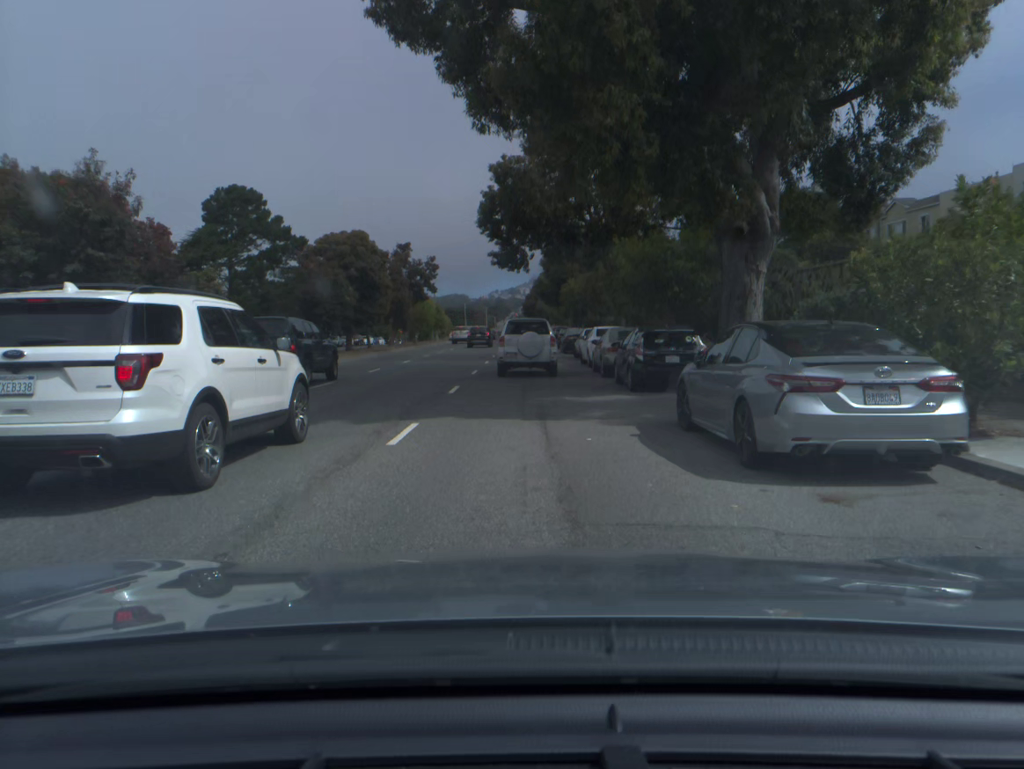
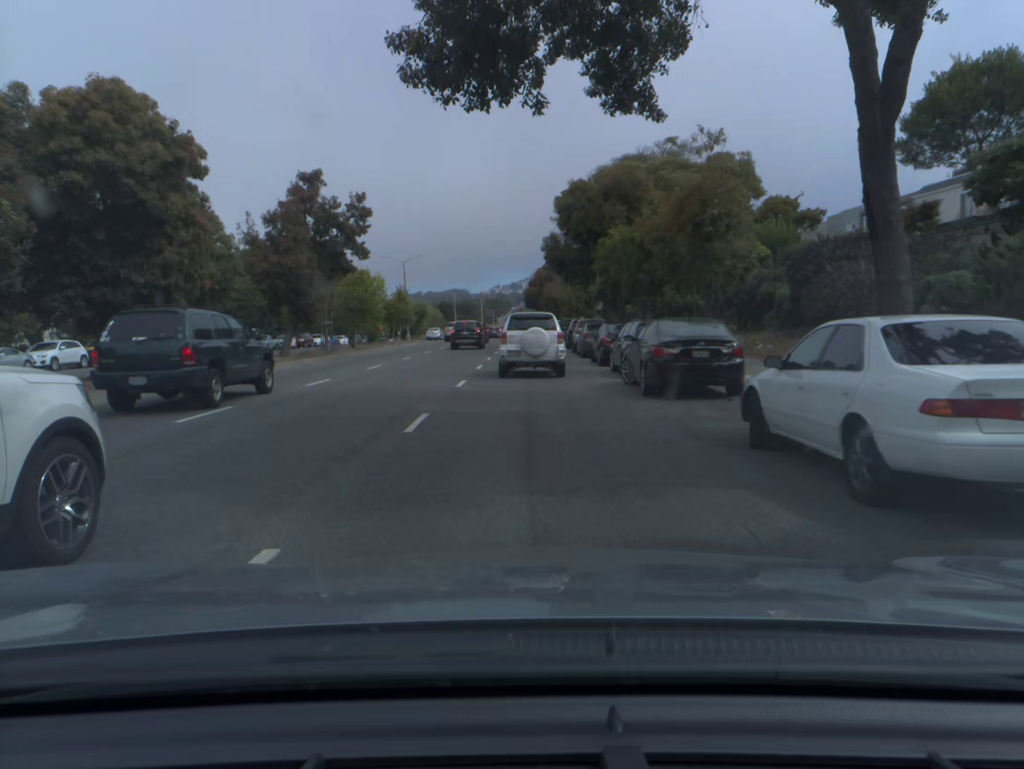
(0.0, +29.4) m; 0°
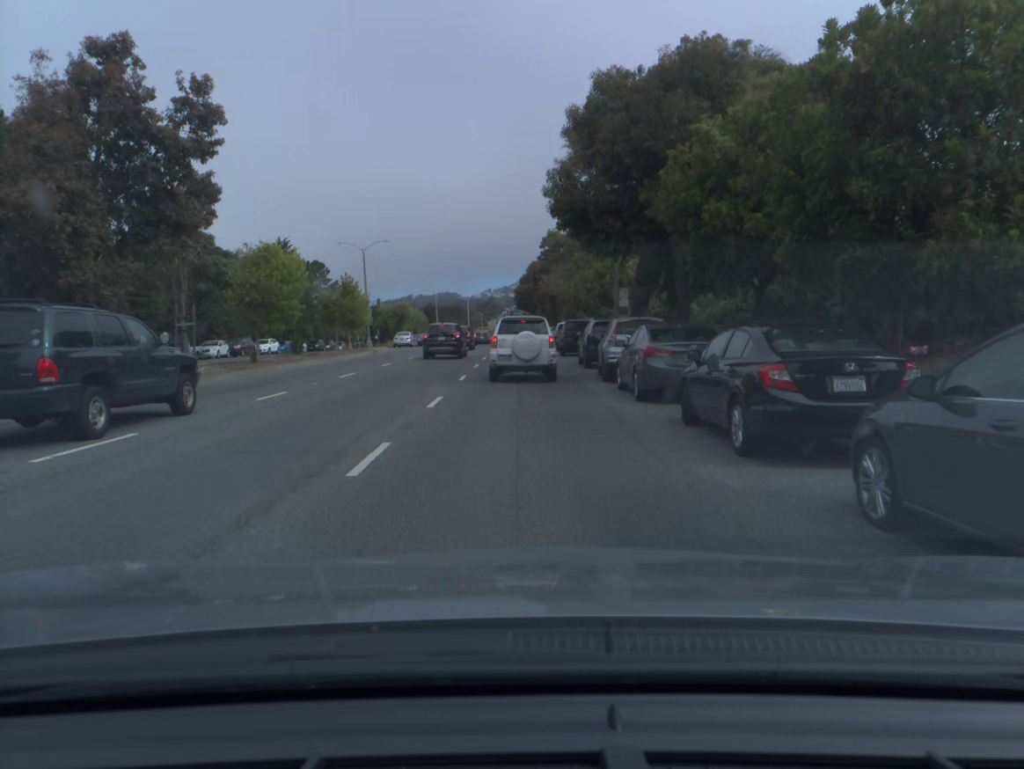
(+0.1, +17.7) m; +1°
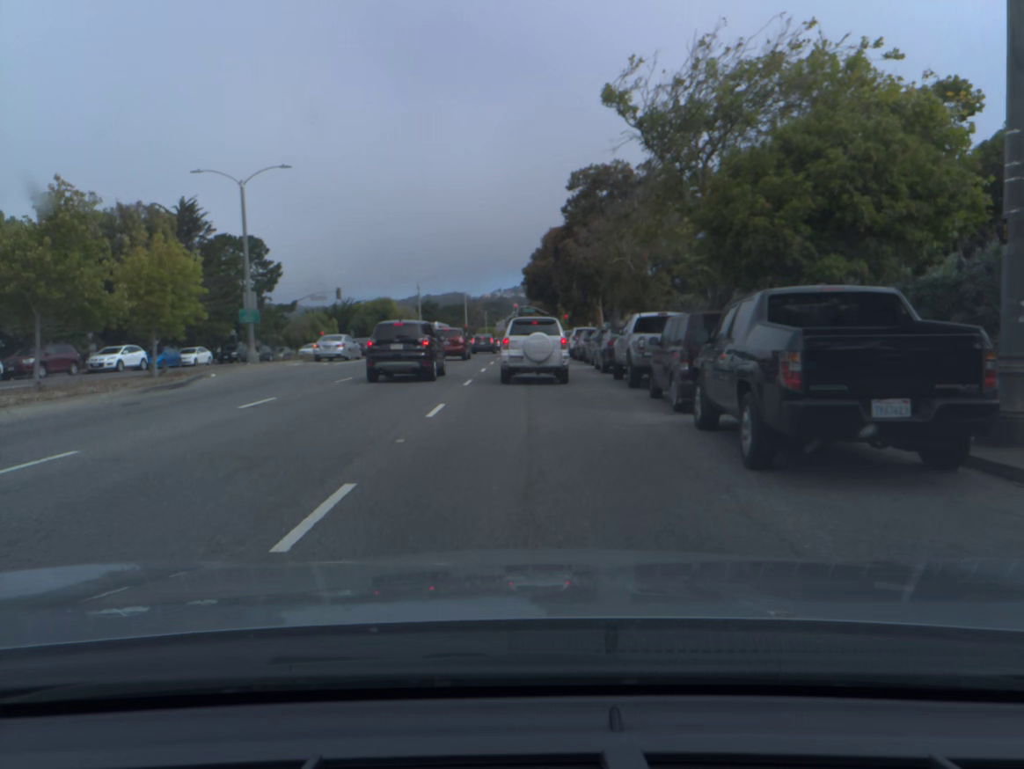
(-0.2, +30.9) m; -1°
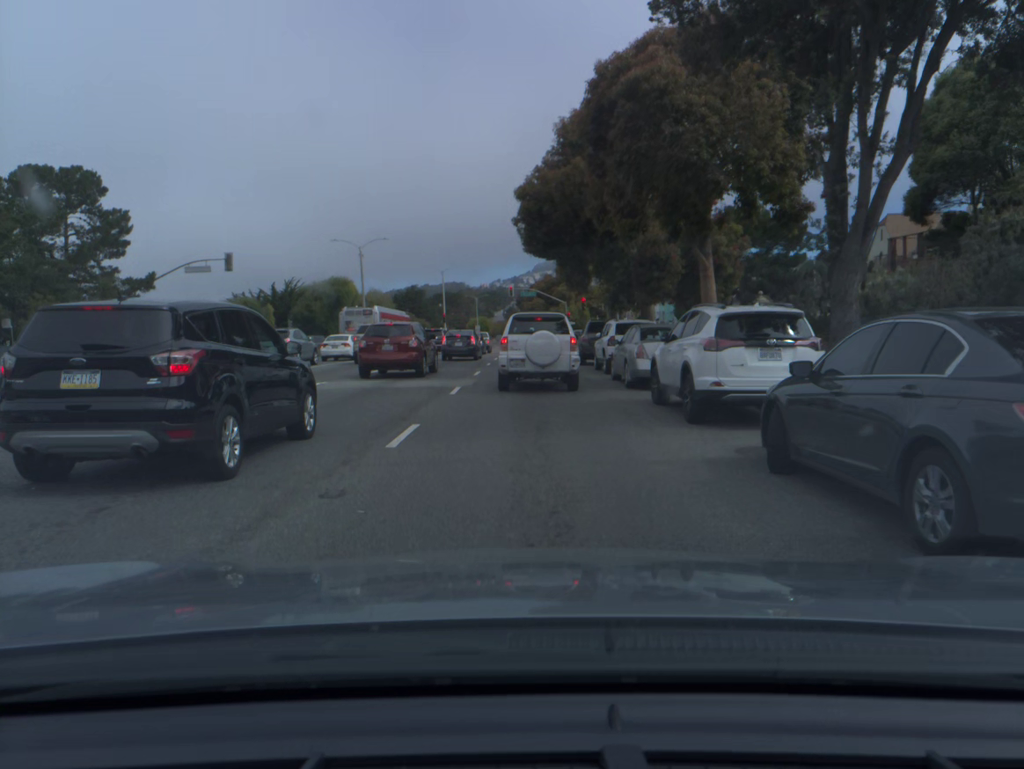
(0.0, +32.6) m; 0°
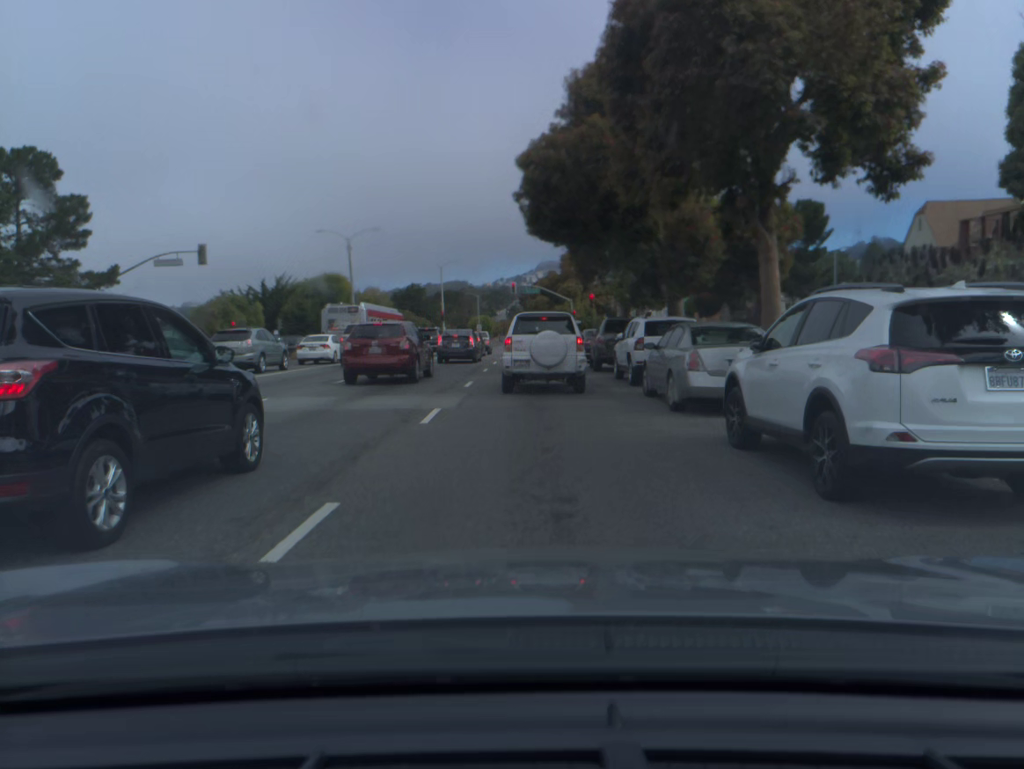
(0.0, +5.1) m; 0°
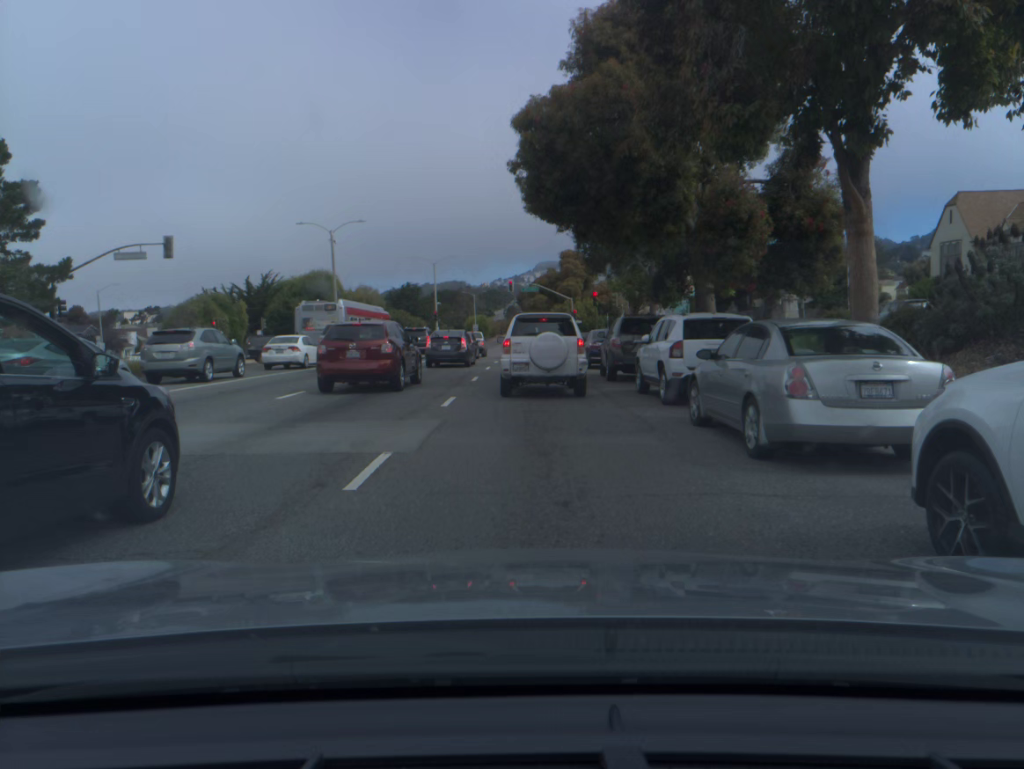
(0.0, +4.7) m; 0°
